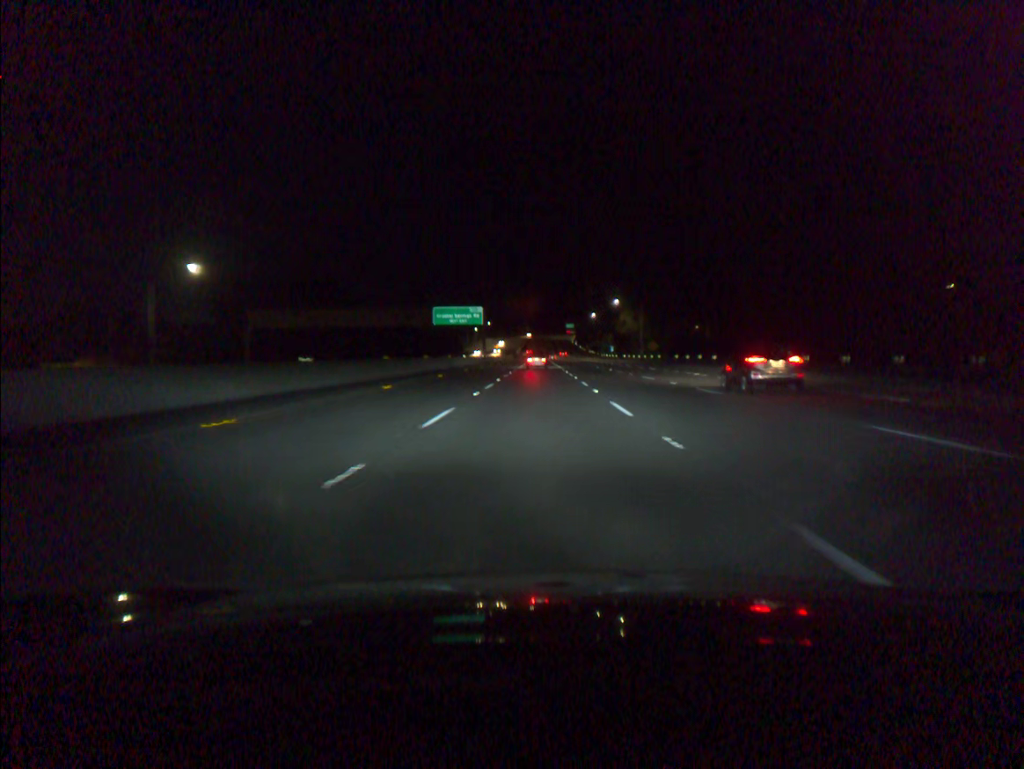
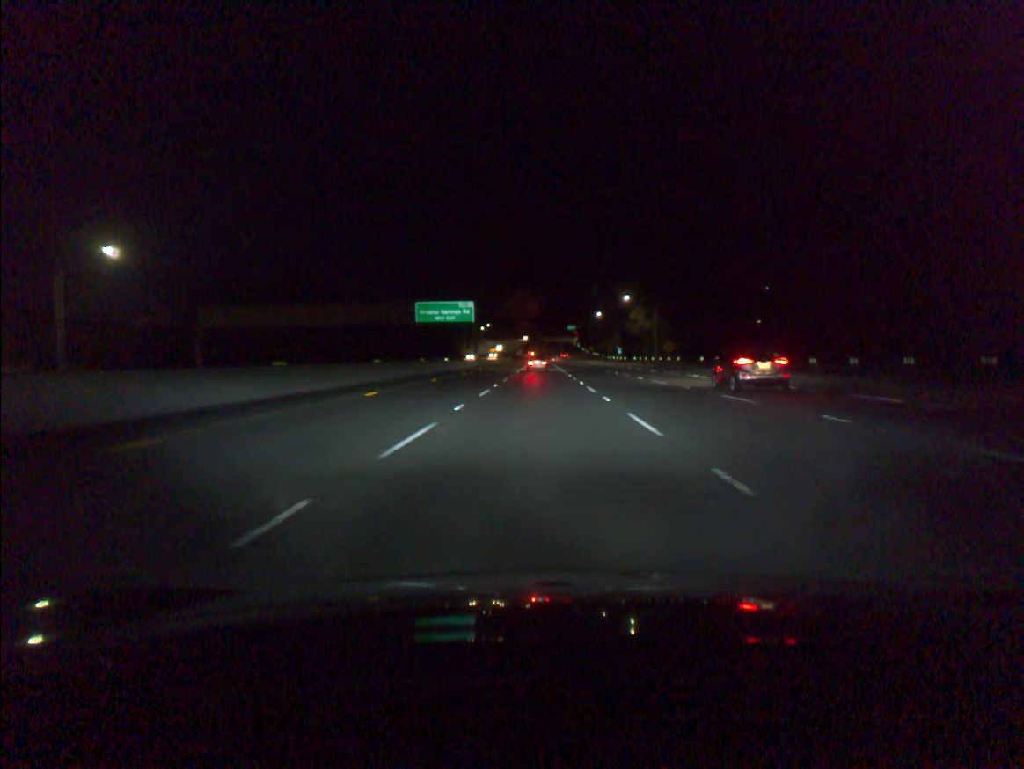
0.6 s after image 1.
(0.0, +17.6) m; 0°
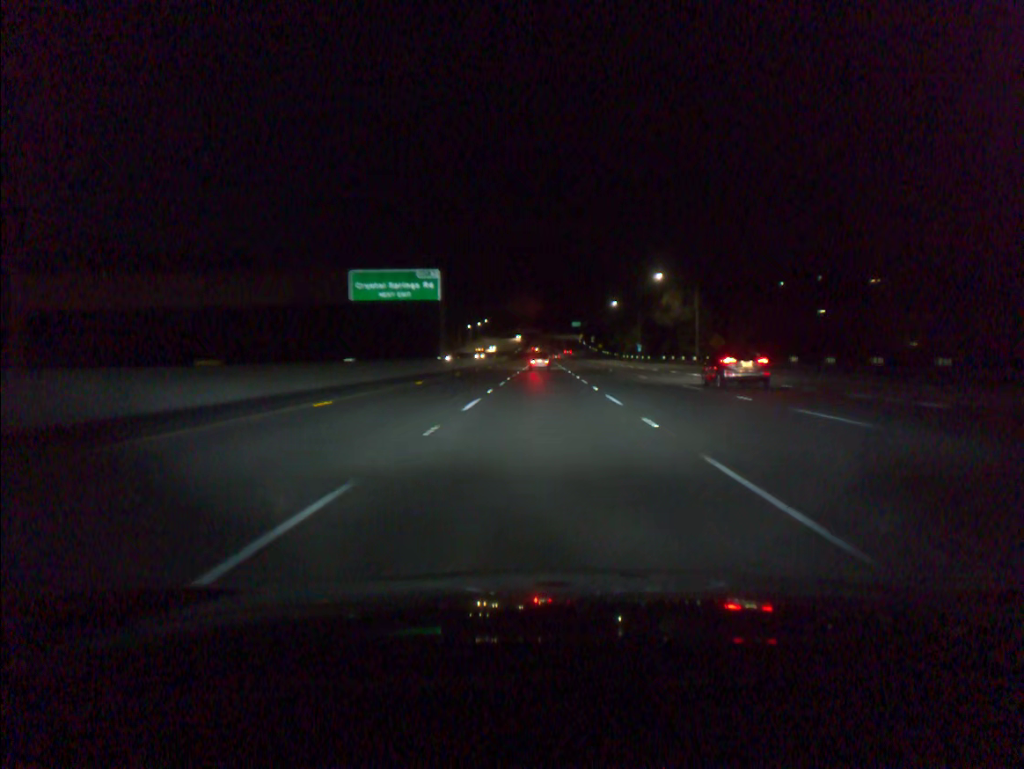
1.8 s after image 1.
(-0.1, +35.3) m; 0°
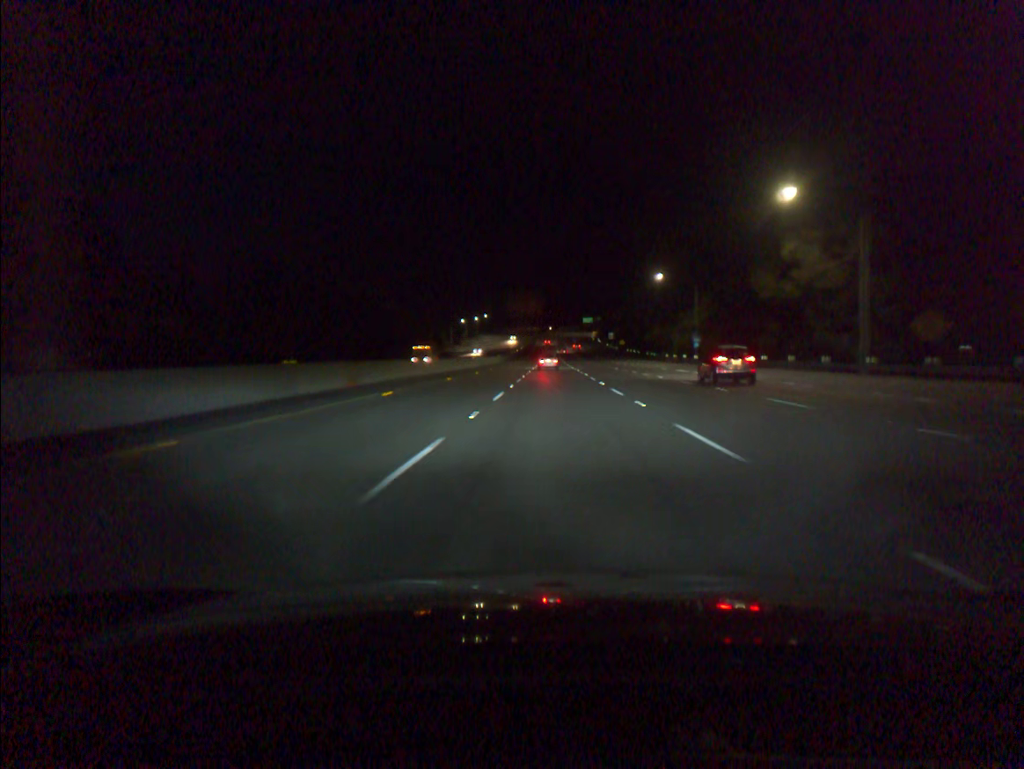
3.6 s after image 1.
(0.0, +52.9) m; 0°
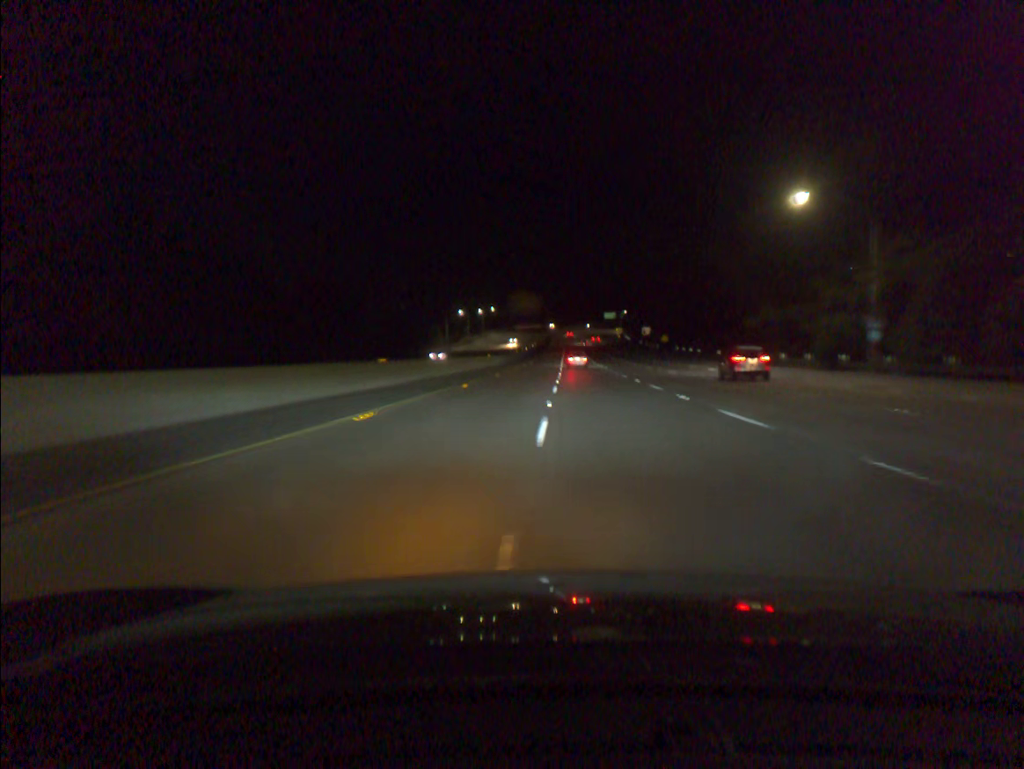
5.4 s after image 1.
(-0.6, +53.1) m; -1°
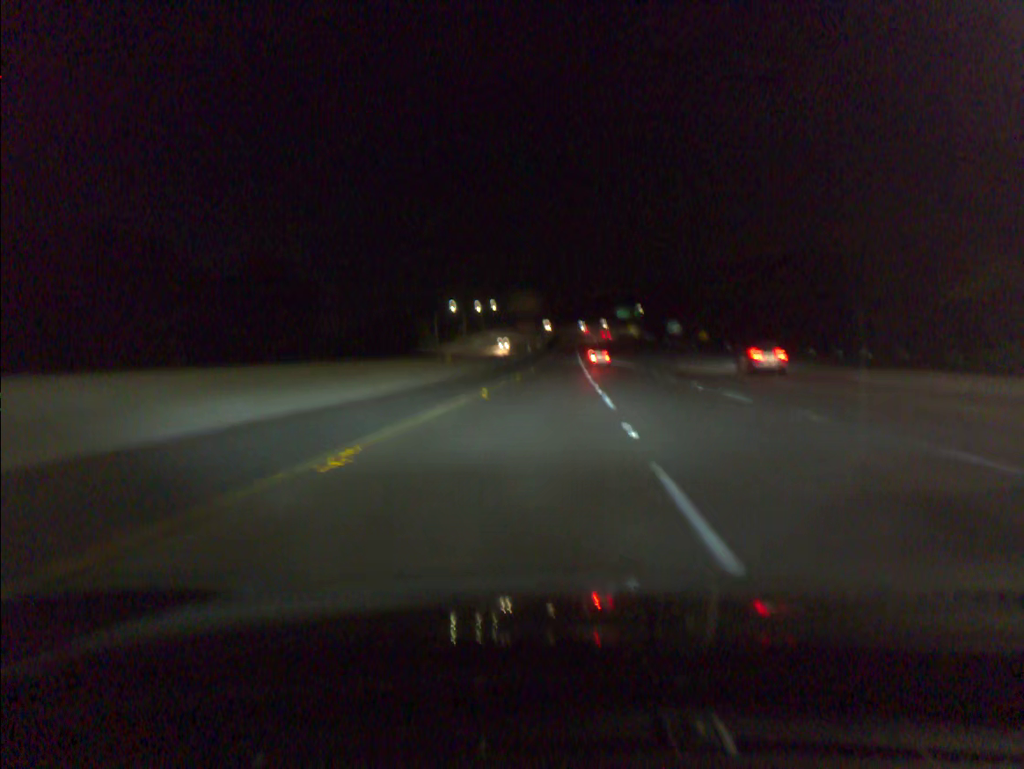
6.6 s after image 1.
(-0.1, +35.6) m; 0°
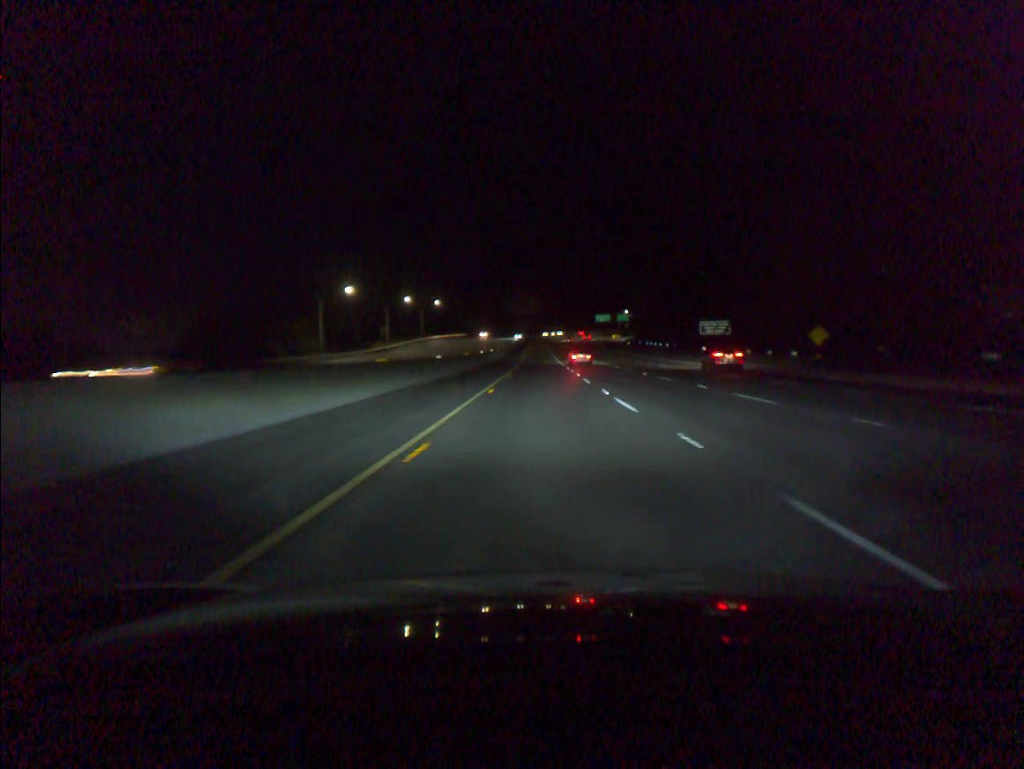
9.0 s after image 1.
(+1.6, +72.3) m; +2°
